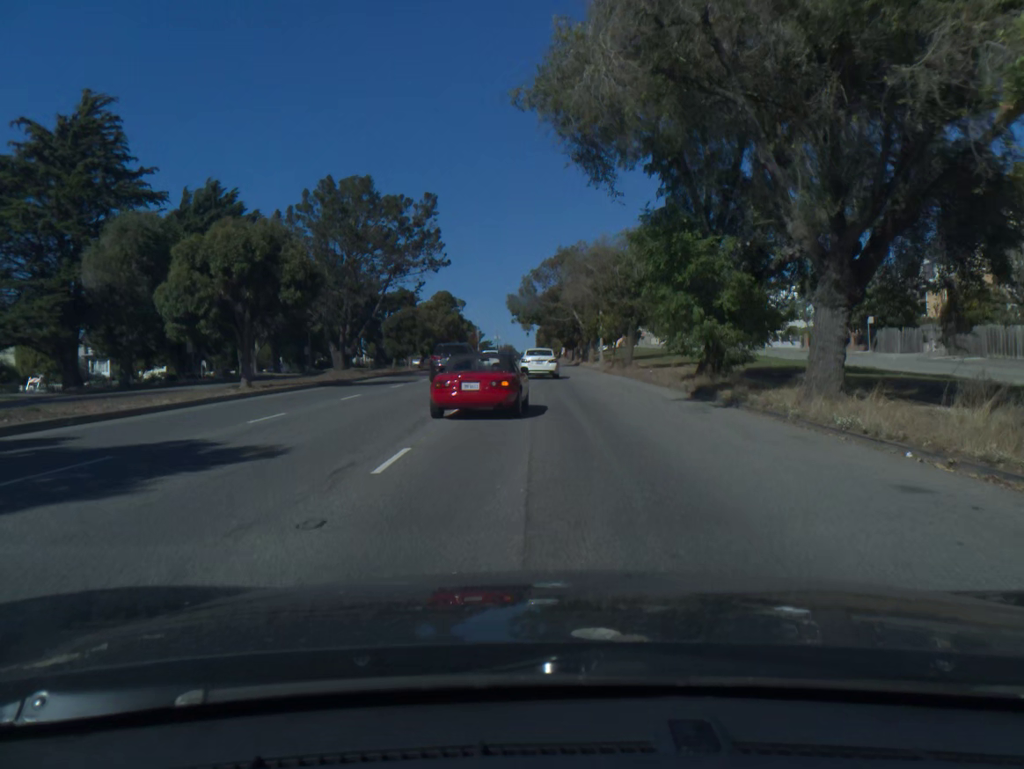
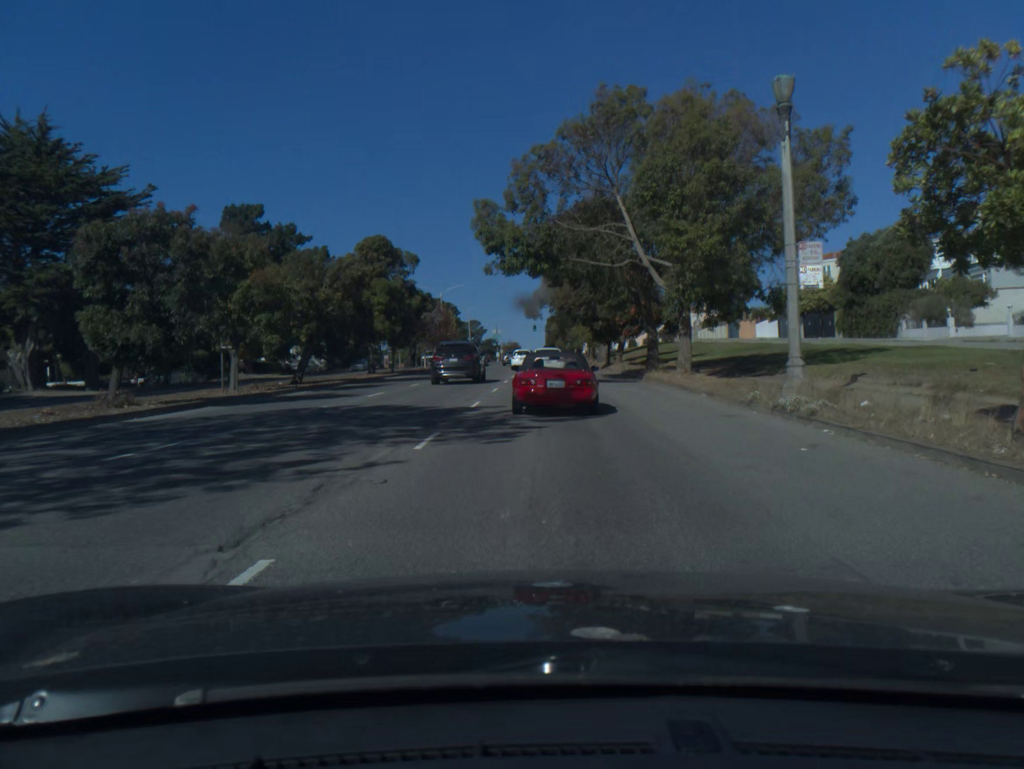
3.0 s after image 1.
(-0.4, +41.5) m; 0°
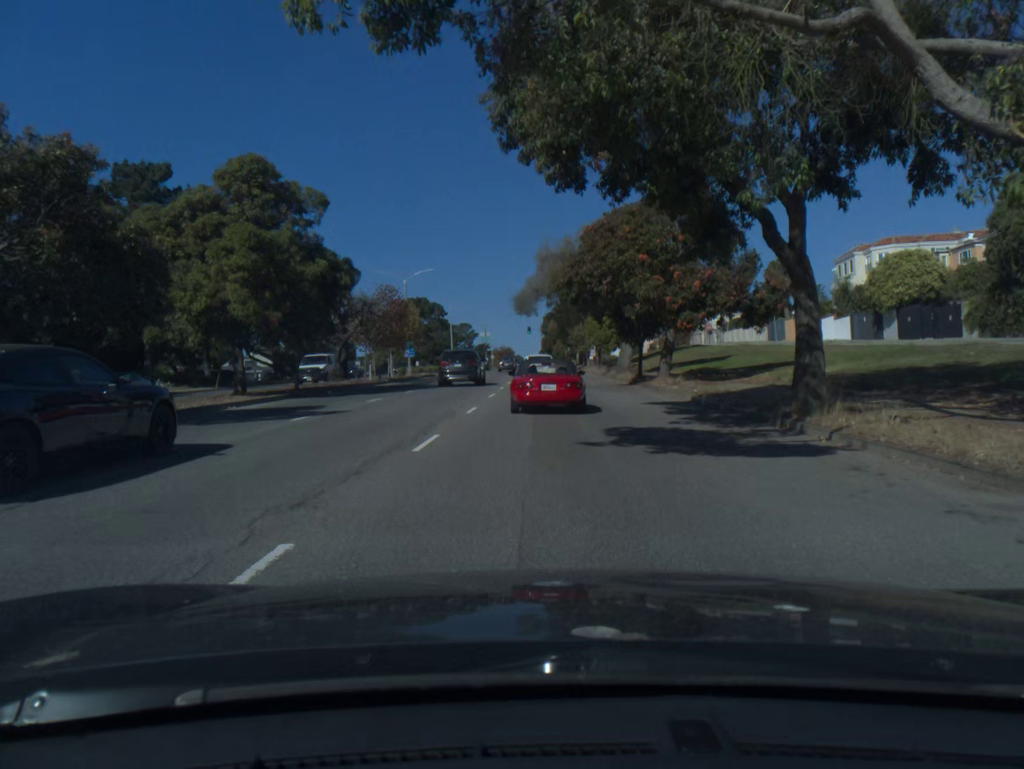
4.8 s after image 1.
(0.0, +21.4) m; 0°
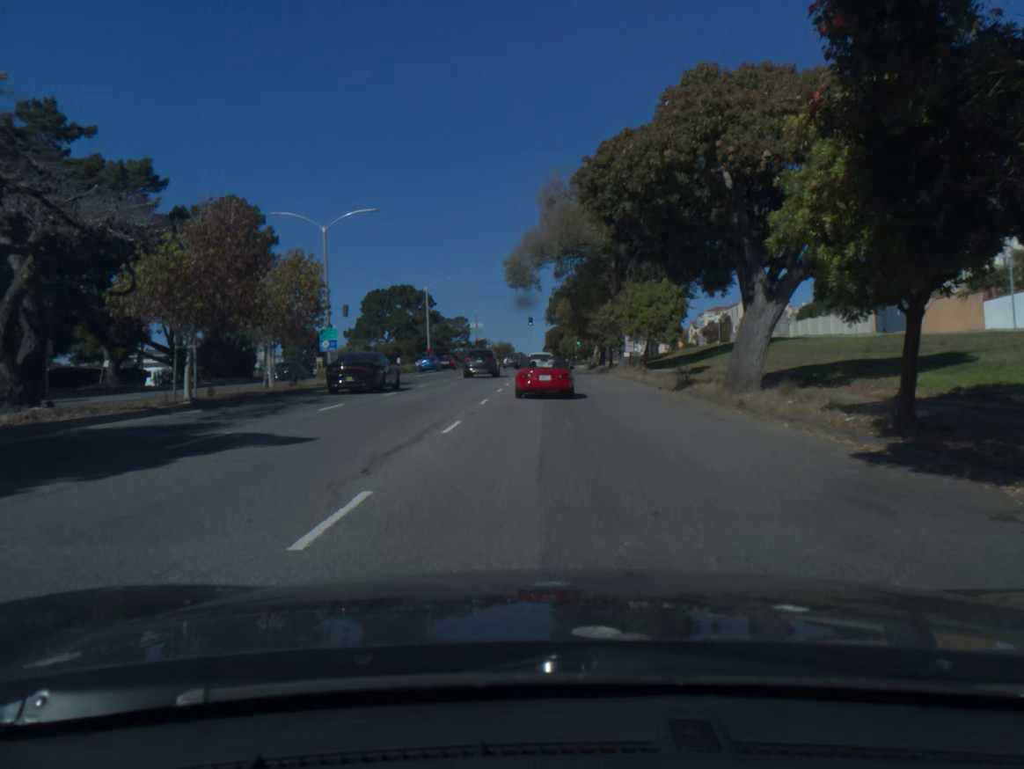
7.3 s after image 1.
(-0.1, +27.4) m; 0°
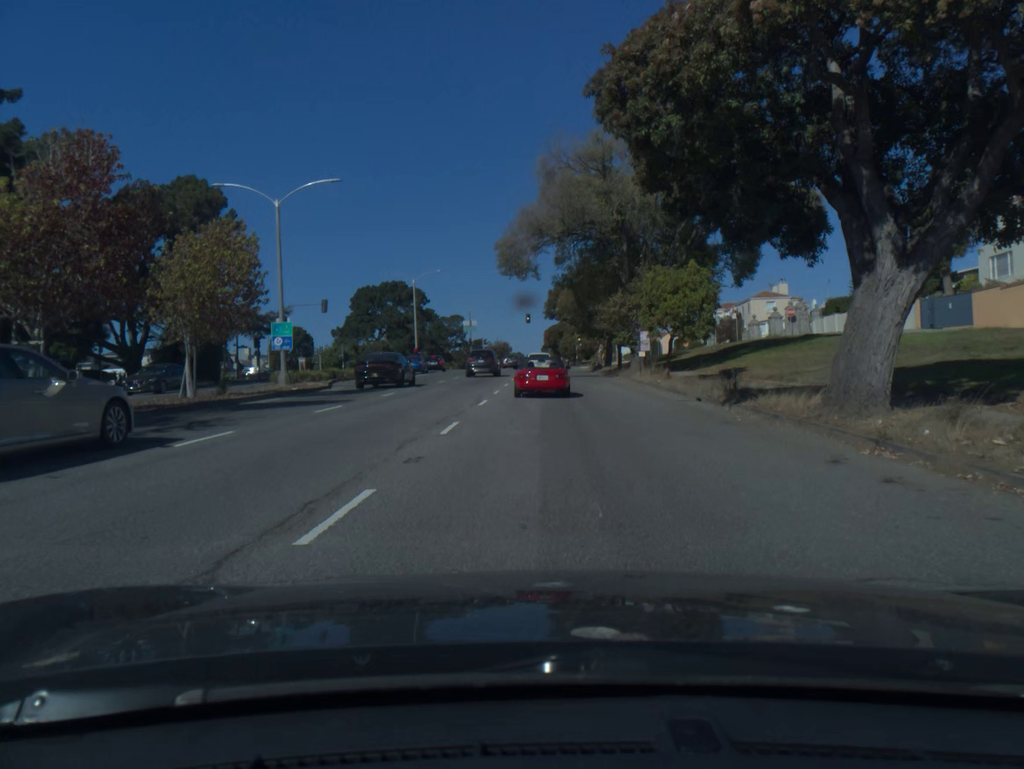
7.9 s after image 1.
(0.0, +7.2) m; 0°
